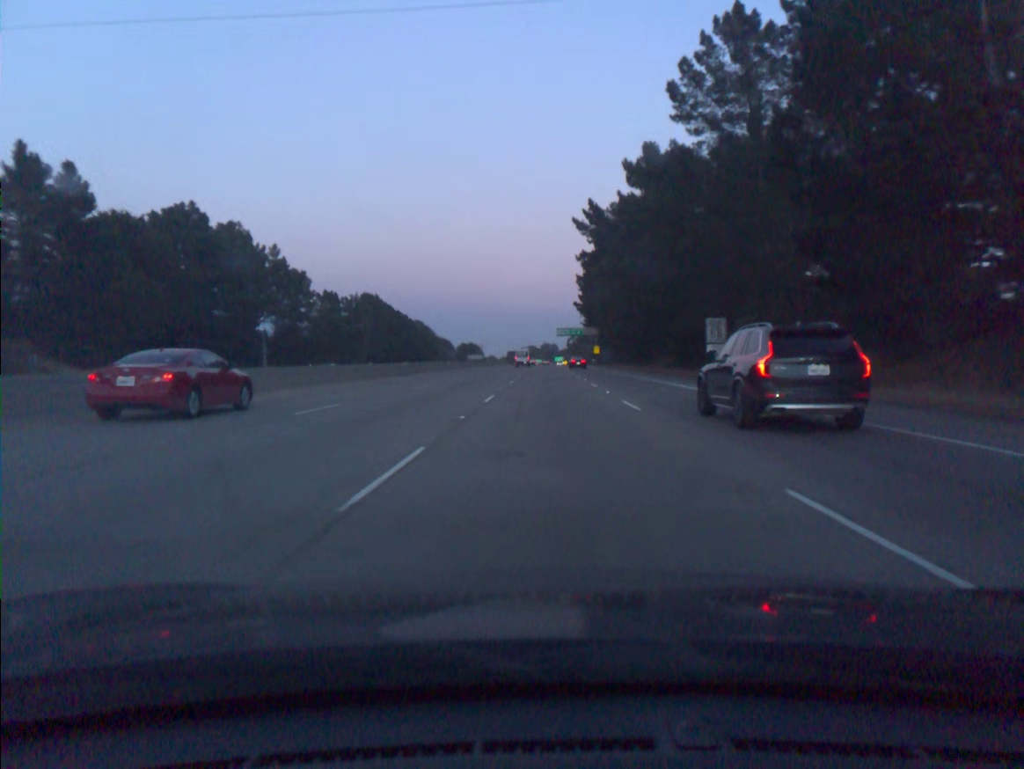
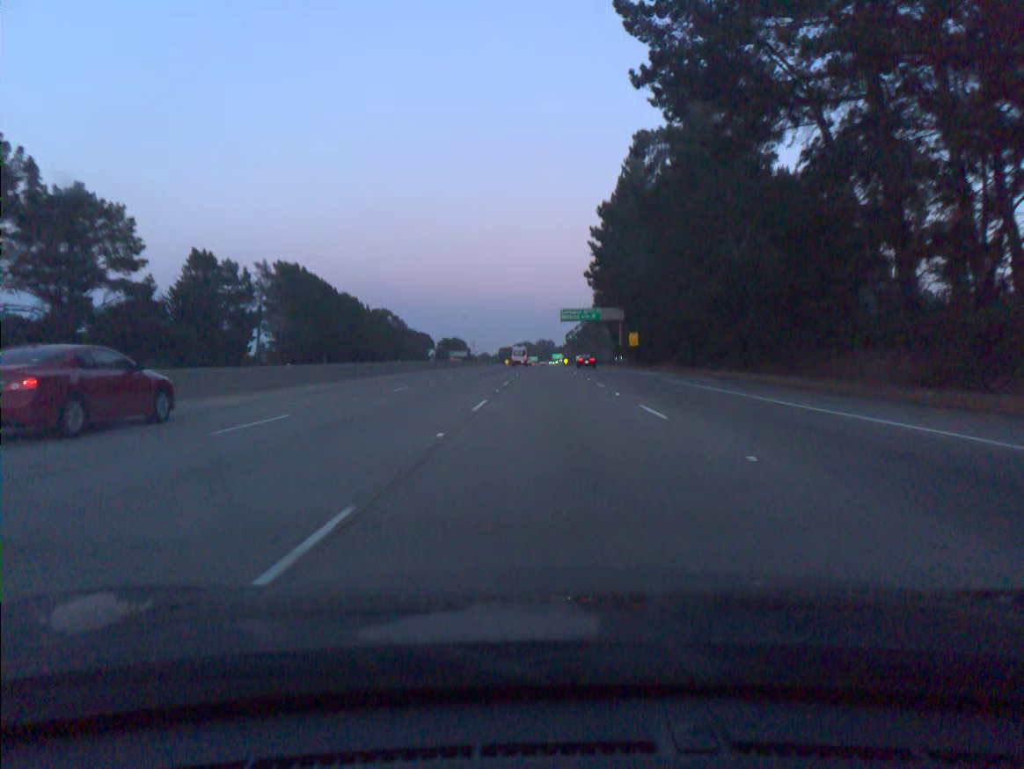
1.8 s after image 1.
(+0.2, +62.3) m; 0°
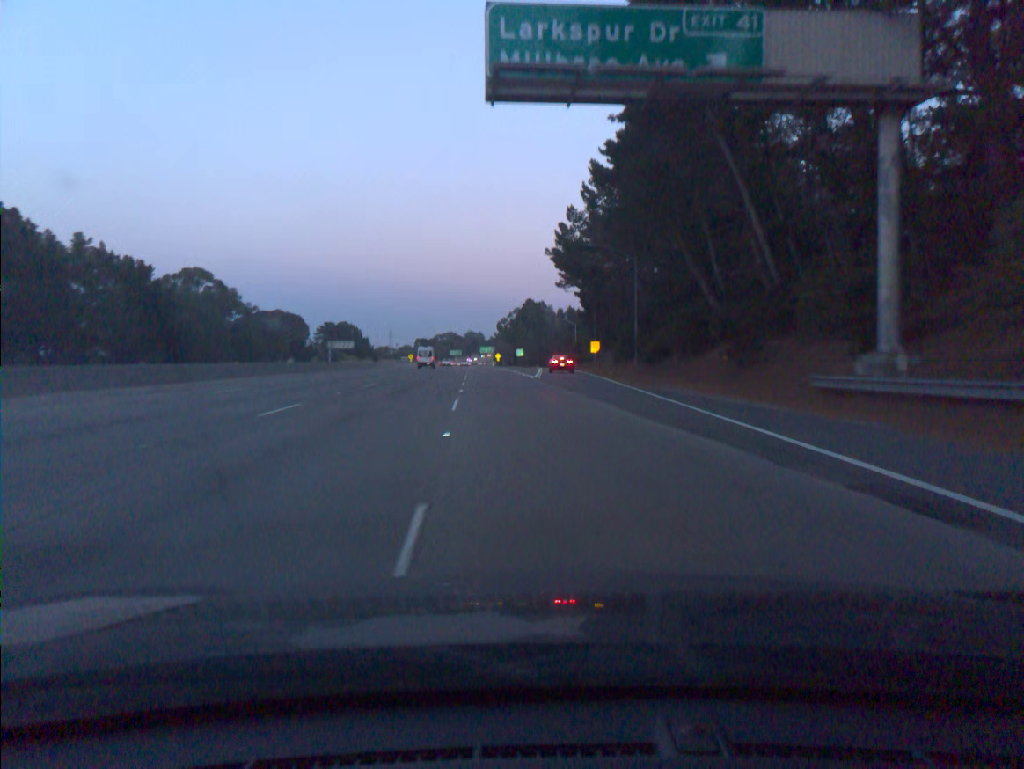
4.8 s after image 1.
(+2.7, +103.7) m; +5°
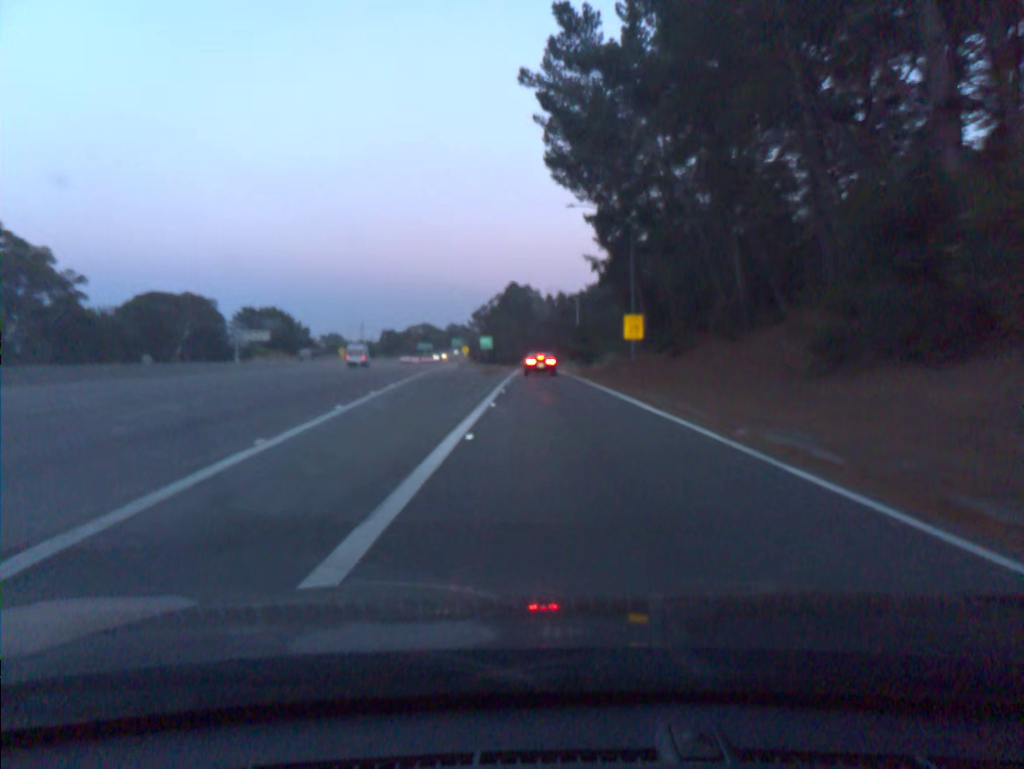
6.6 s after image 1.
(+1.0, +60.5) m; +1°
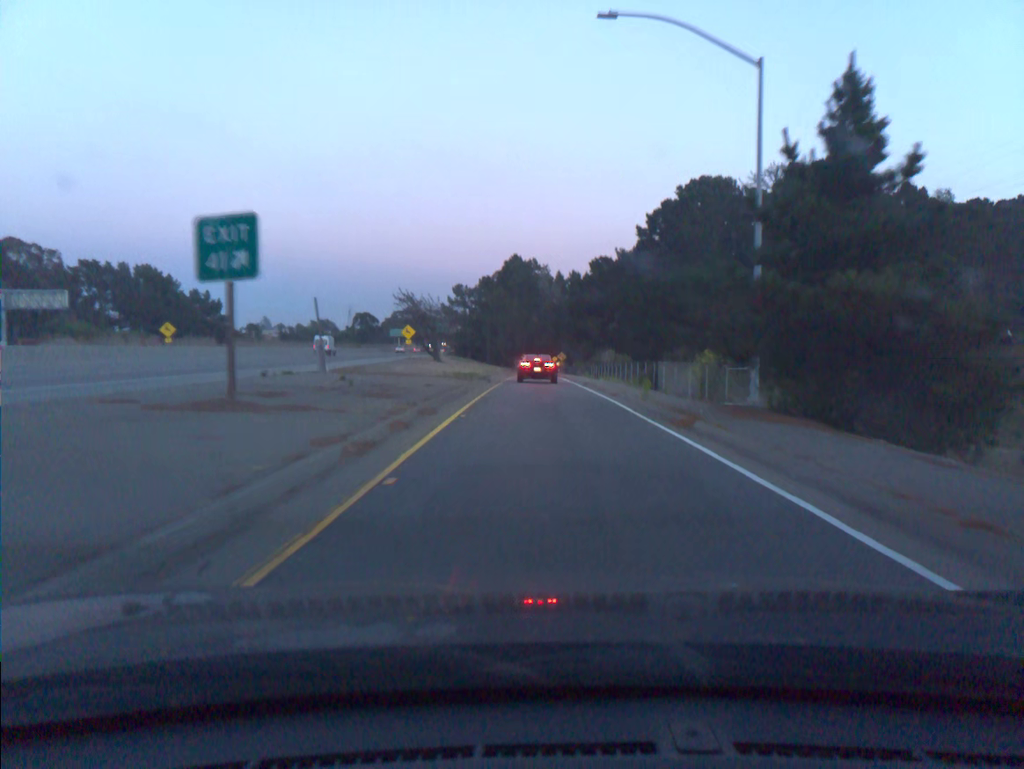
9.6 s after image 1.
(-0.8, +81.1) m; -1°
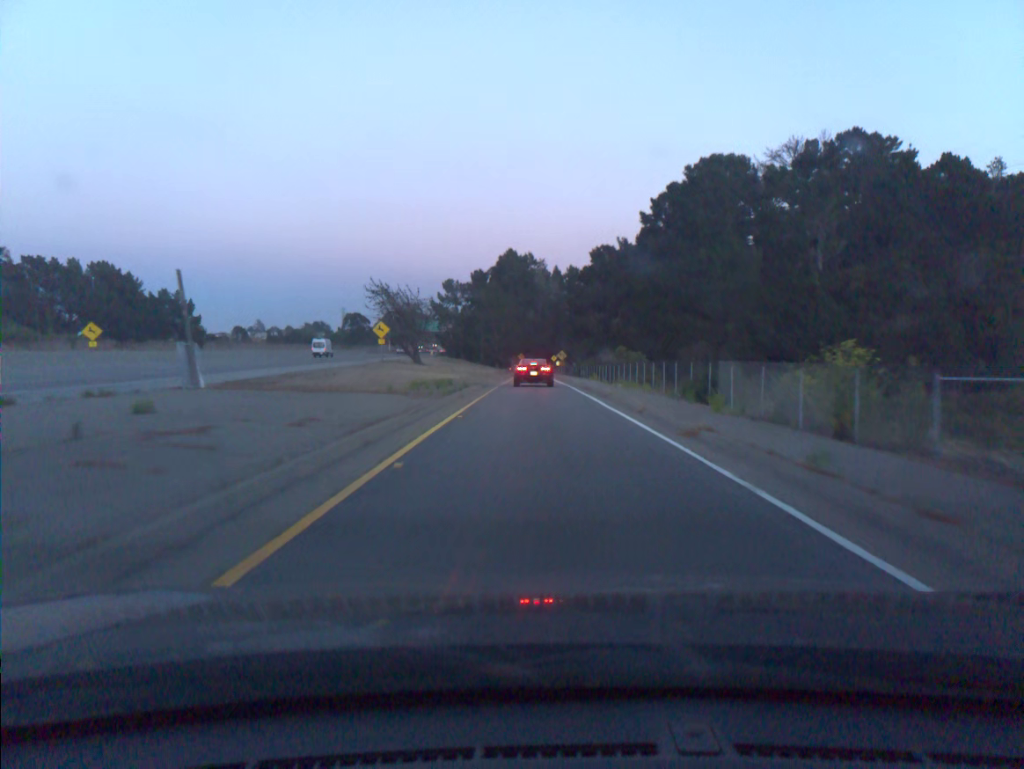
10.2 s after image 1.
(+0.1, +13.6) m; 0°
